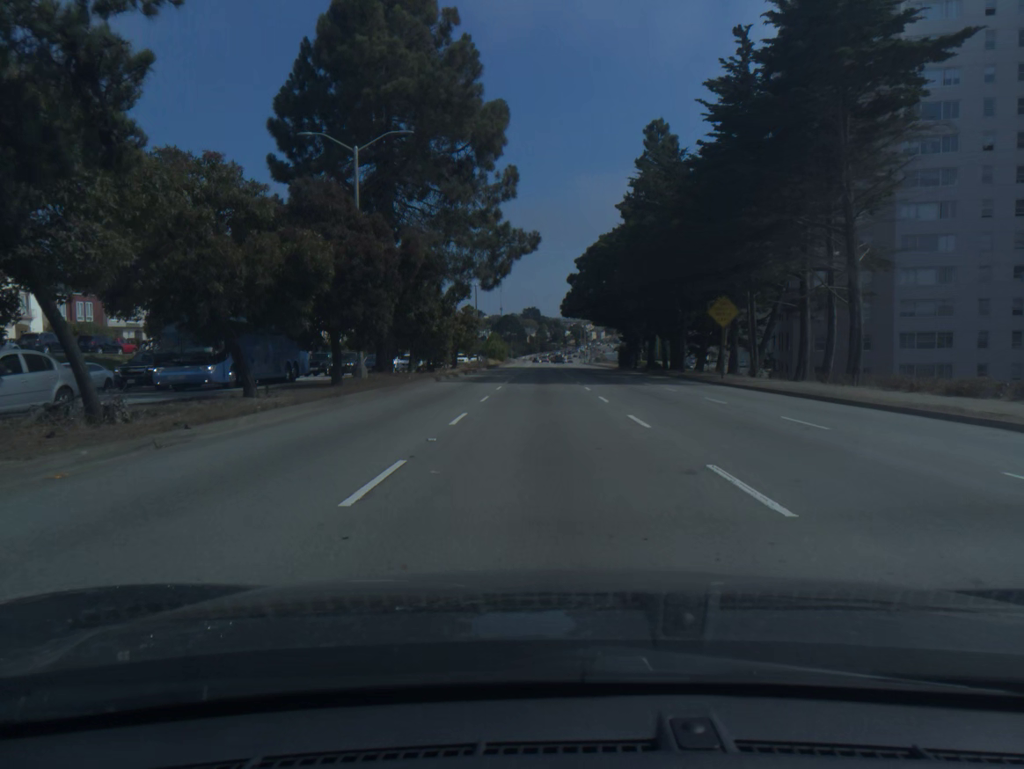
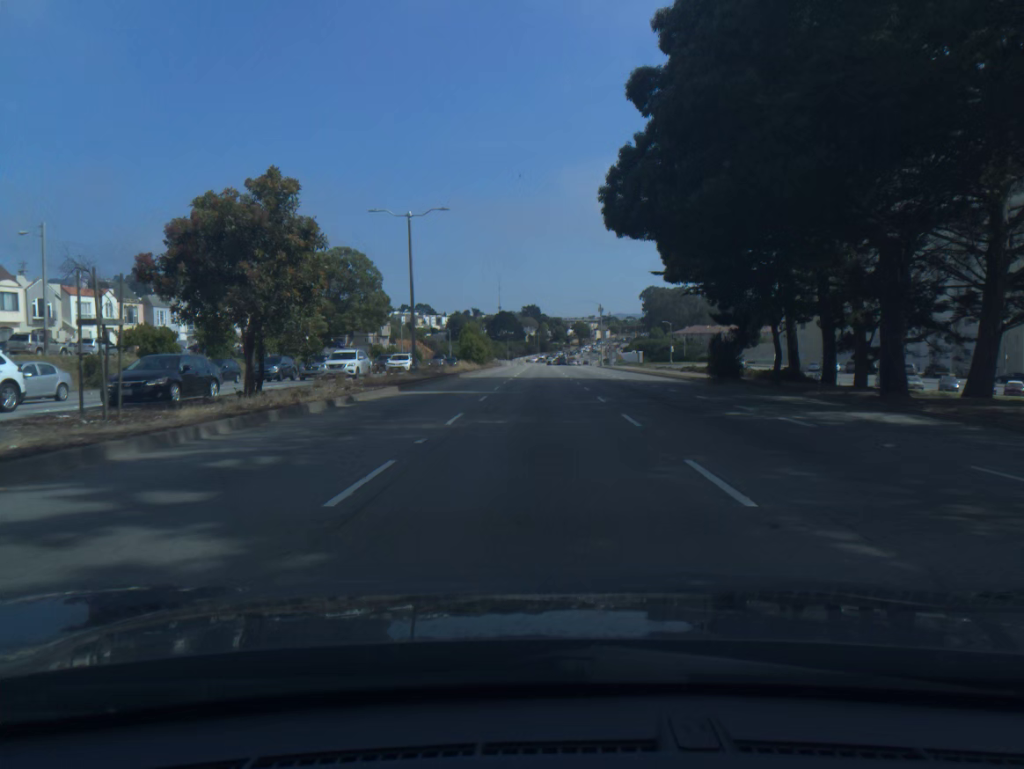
(+0.1, +44.1) m; 0°
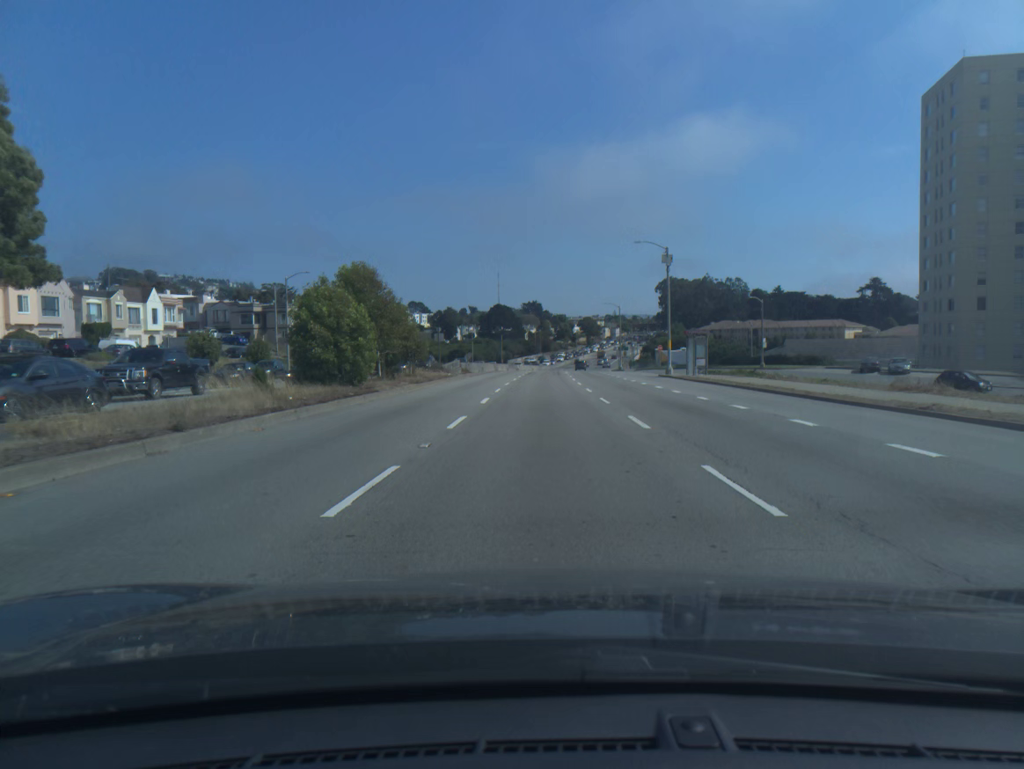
(-0.1, +59.4) m; 0°
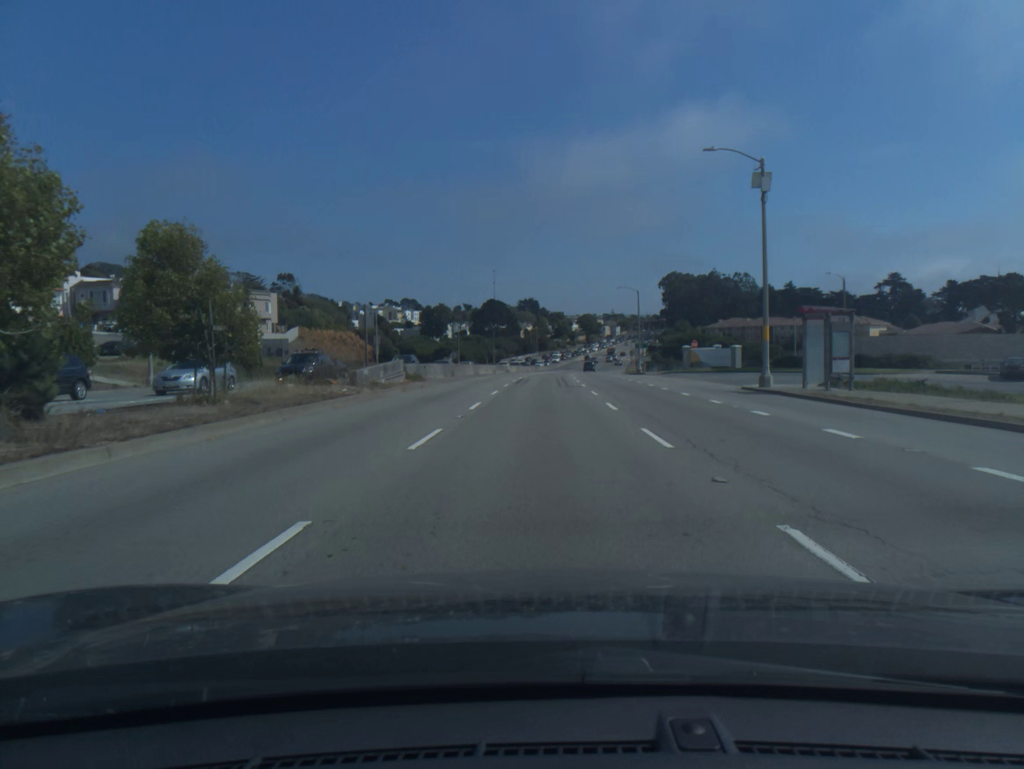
(0.0, +25.0) m; 0°
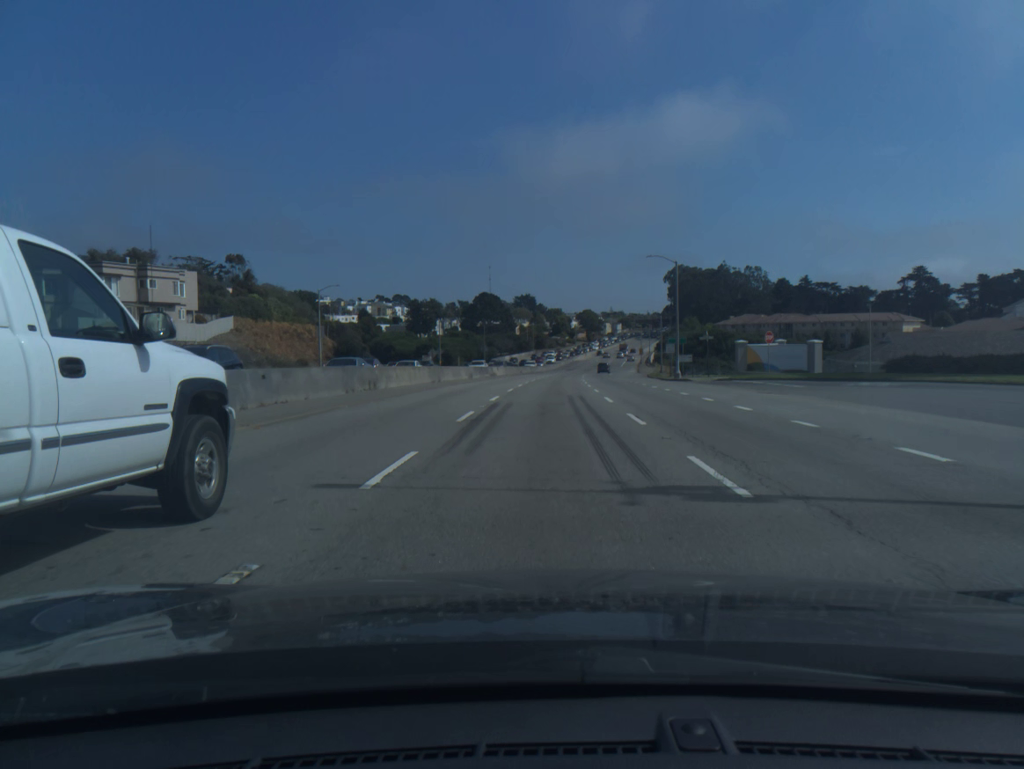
(0.0, +25.7) m; 0°
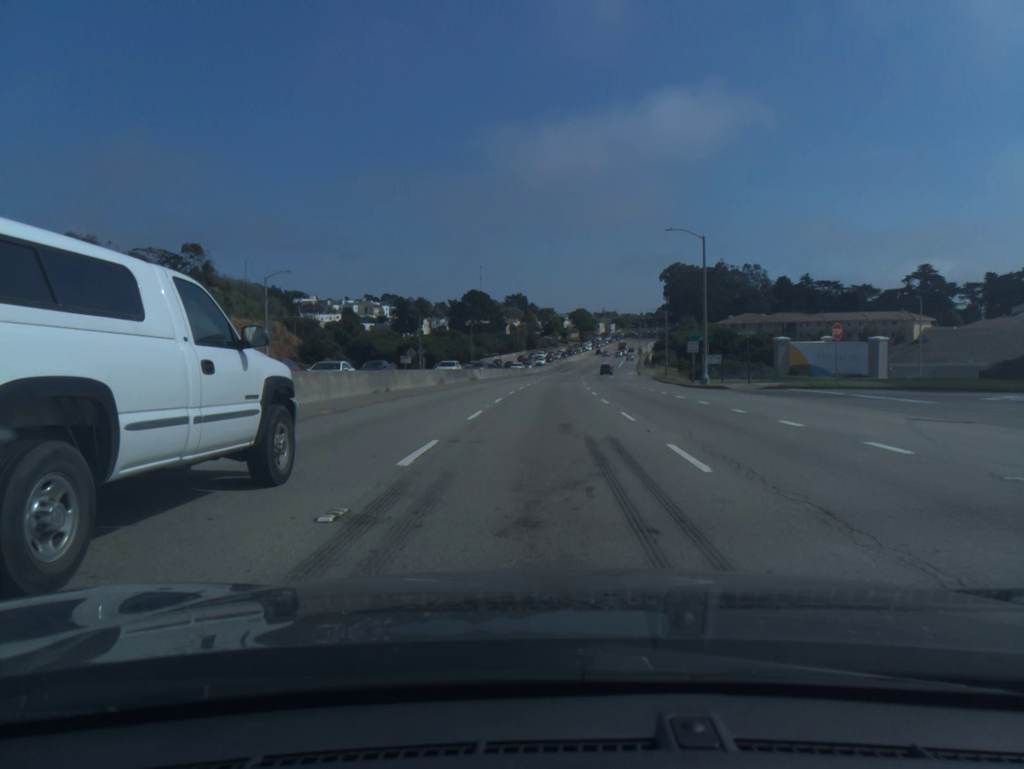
(+0.1, +13.2) m; +1°
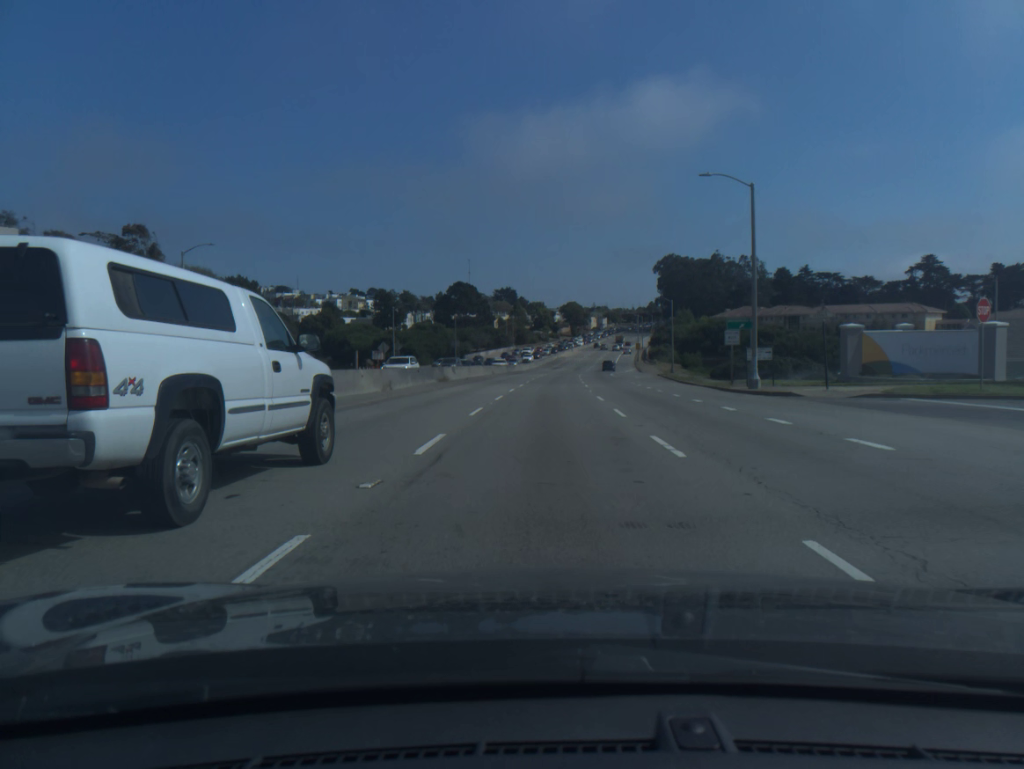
(+0.1, +13.4) m; +1°
